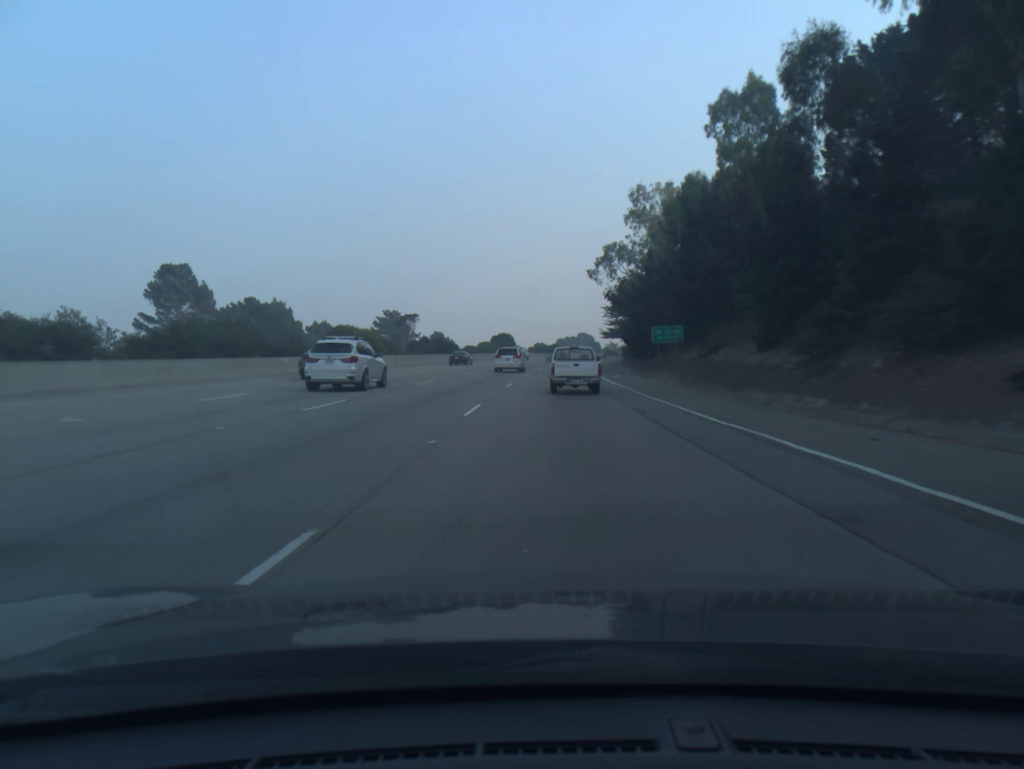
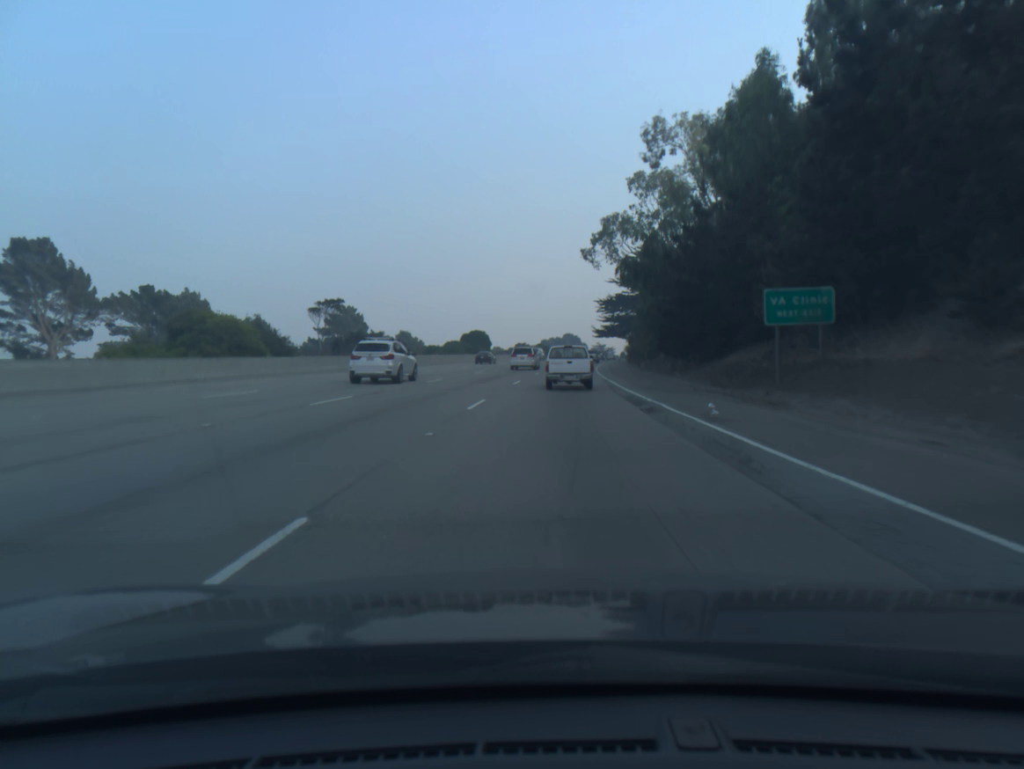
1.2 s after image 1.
(+0.3, +28.9) m; +1°
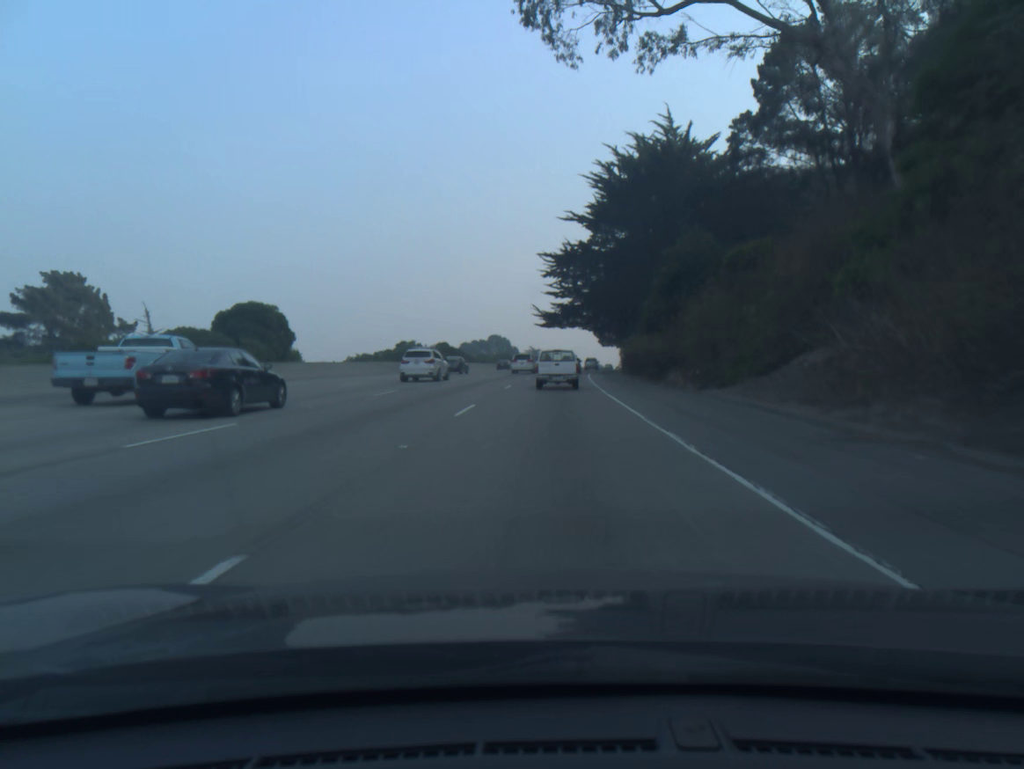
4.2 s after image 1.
(+3.3, +73.9) m; +5°
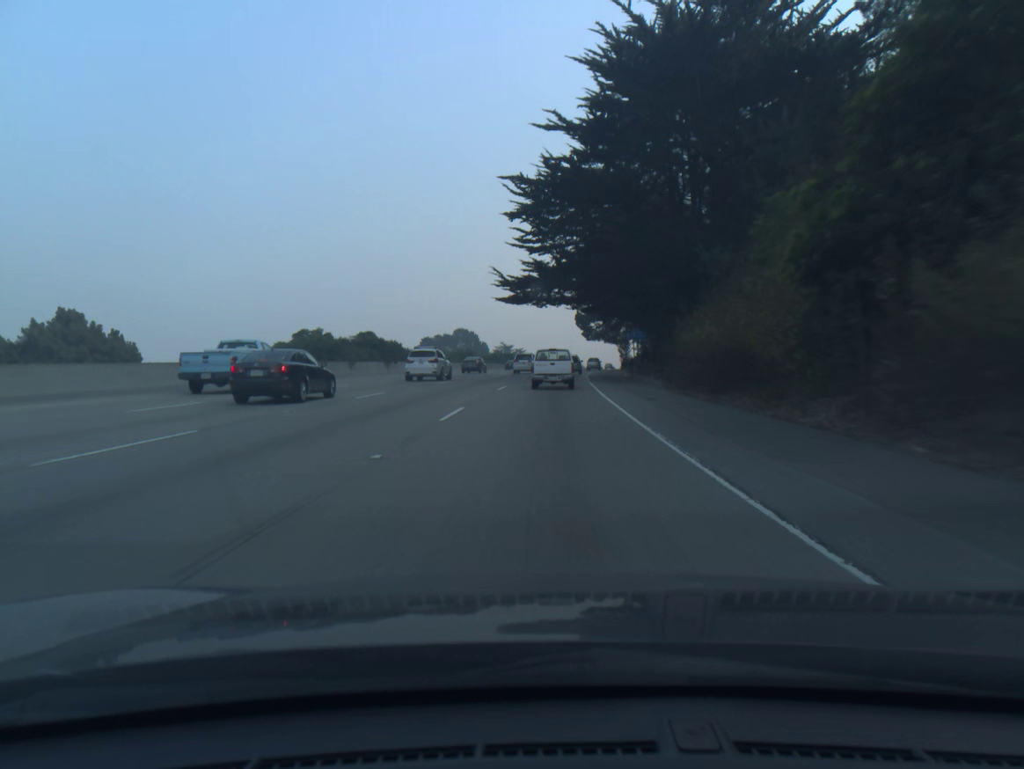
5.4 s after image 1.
(+0.5, +30.0) m; +2°
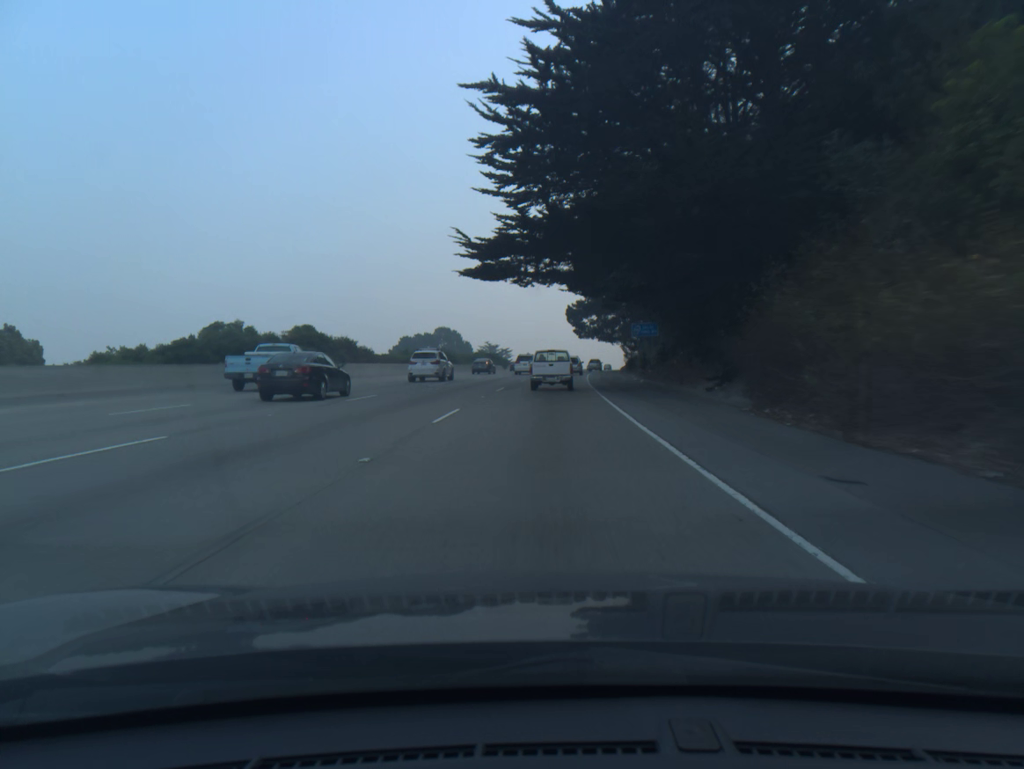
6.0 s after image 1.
(+0.1, +14.9) m; +1°
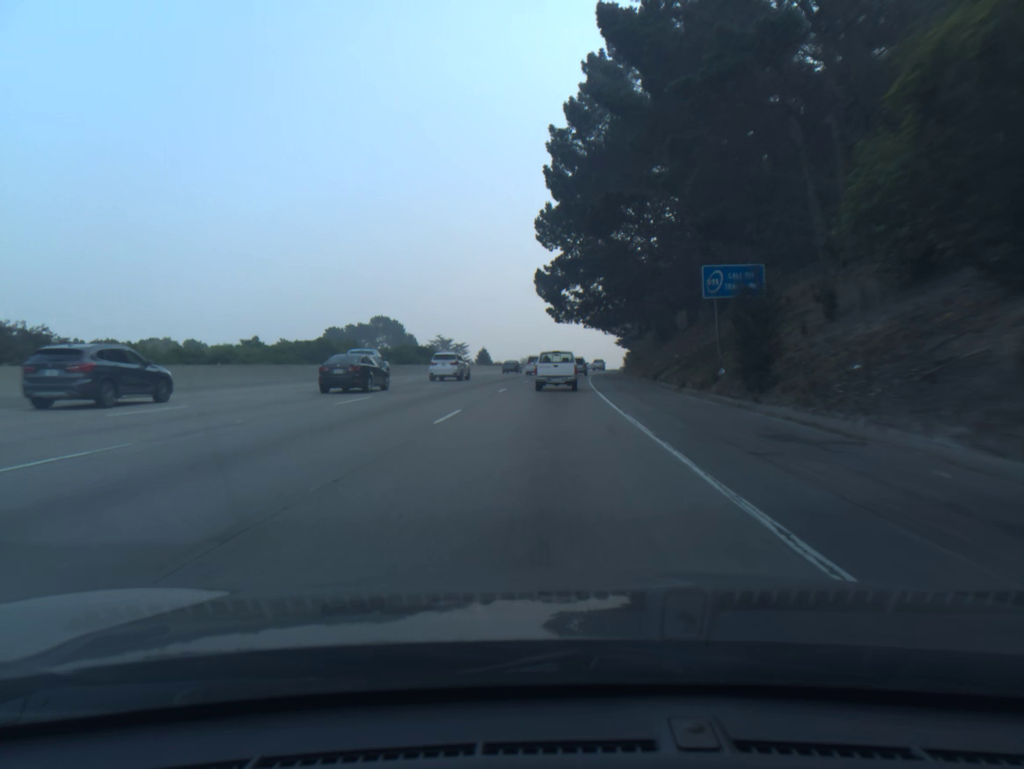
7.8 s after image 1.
(+1.0, +43.8) m; +3°
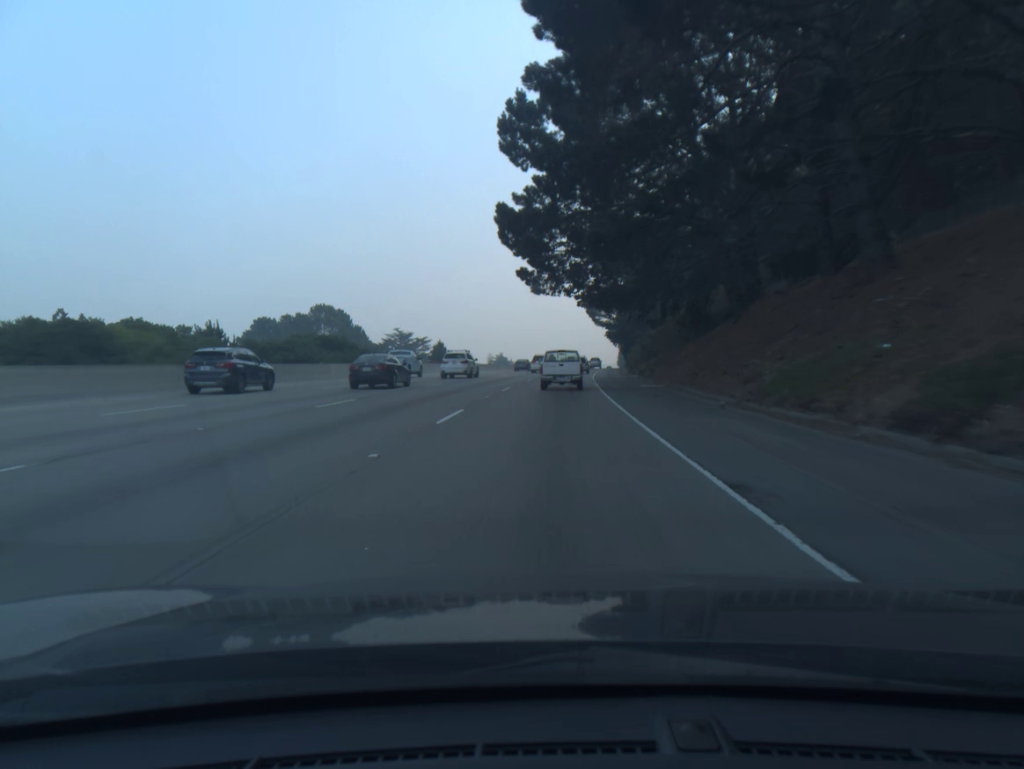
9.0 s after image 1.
(+0.4, +29.2) m; +2°
